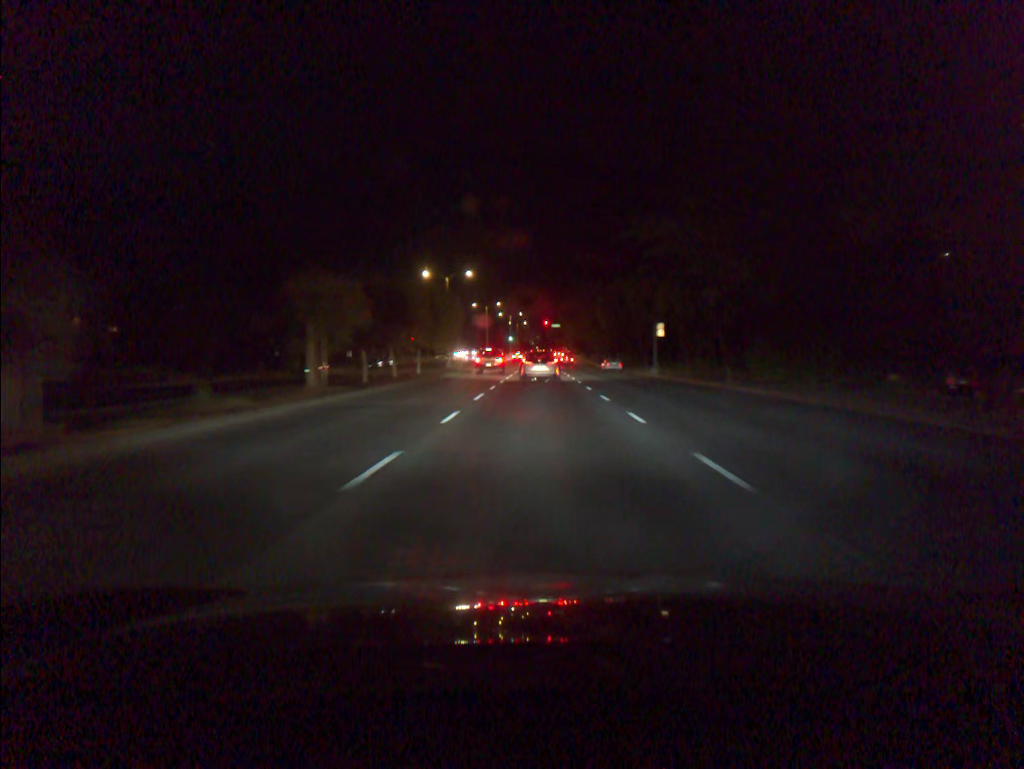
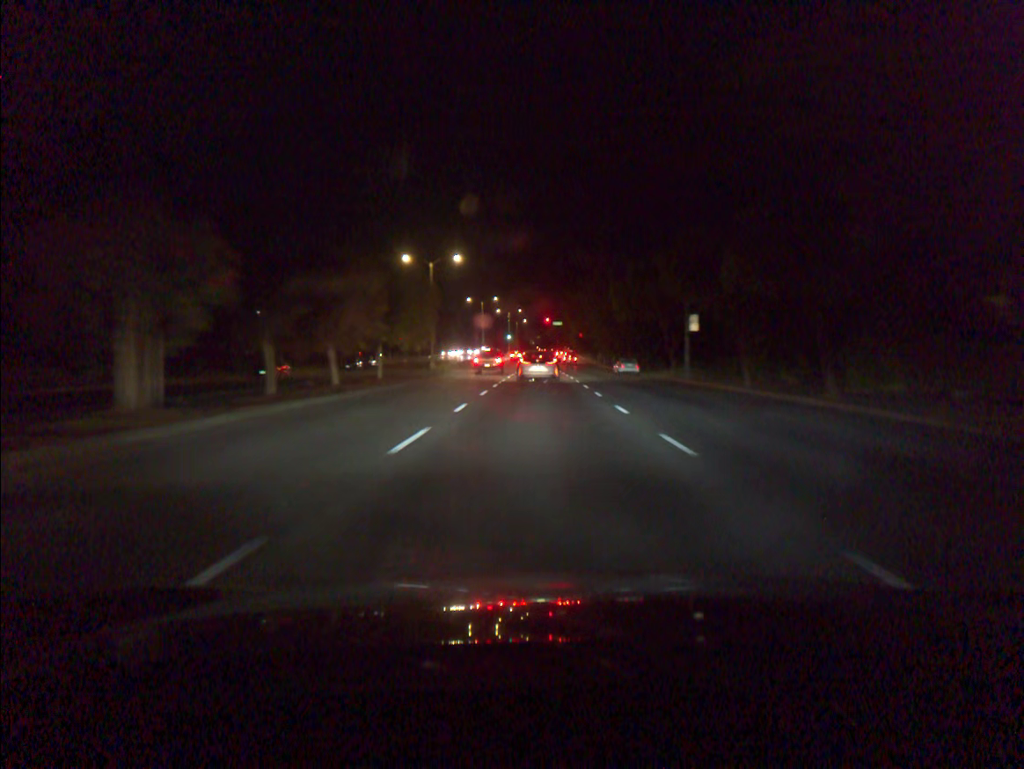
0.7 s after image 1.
(0.0, +12.1) m; 0°
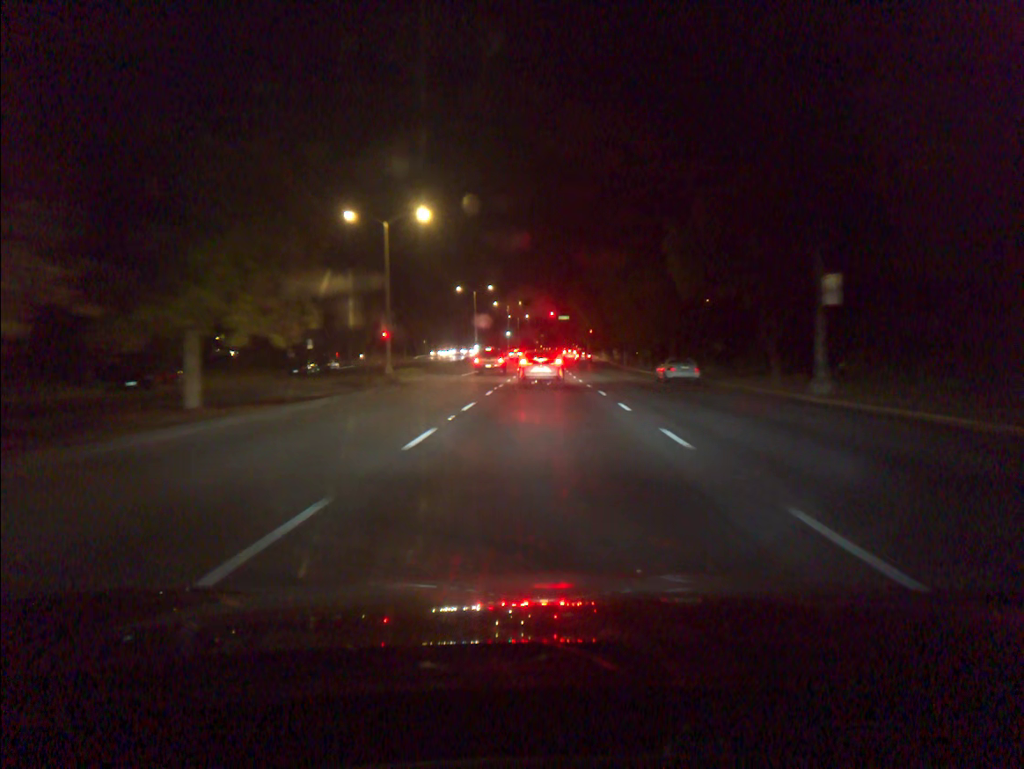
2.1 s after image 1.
(0.0, +20.6) m; 0°
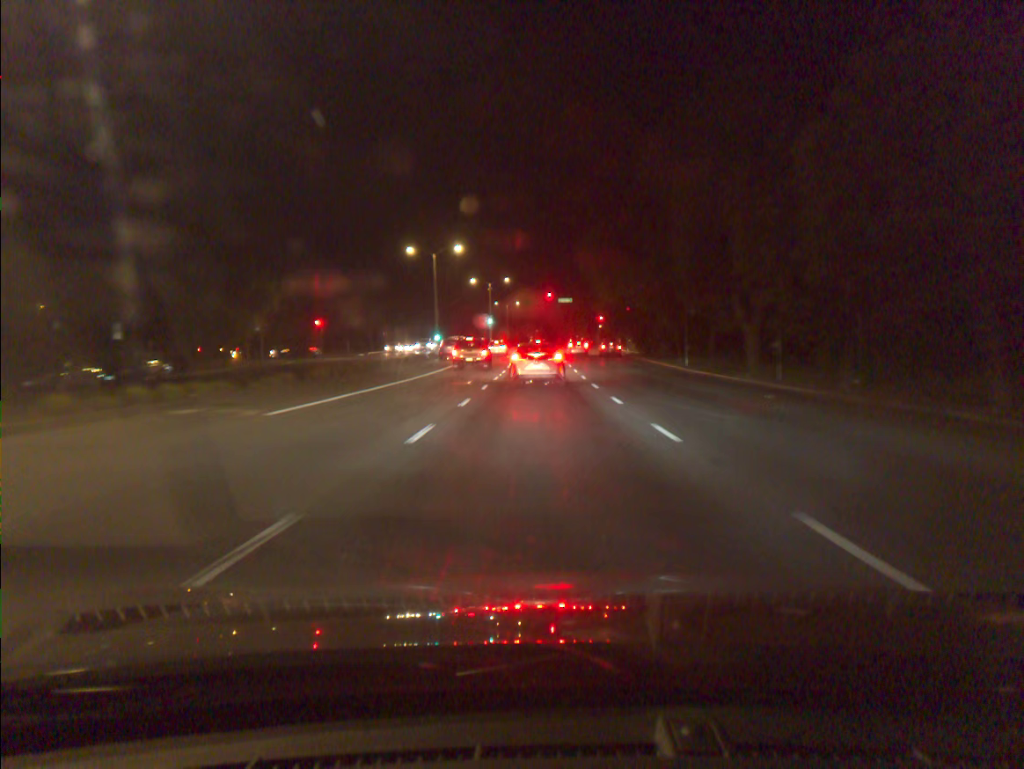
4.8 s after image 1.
(+0.2, +36.1) m; +1°
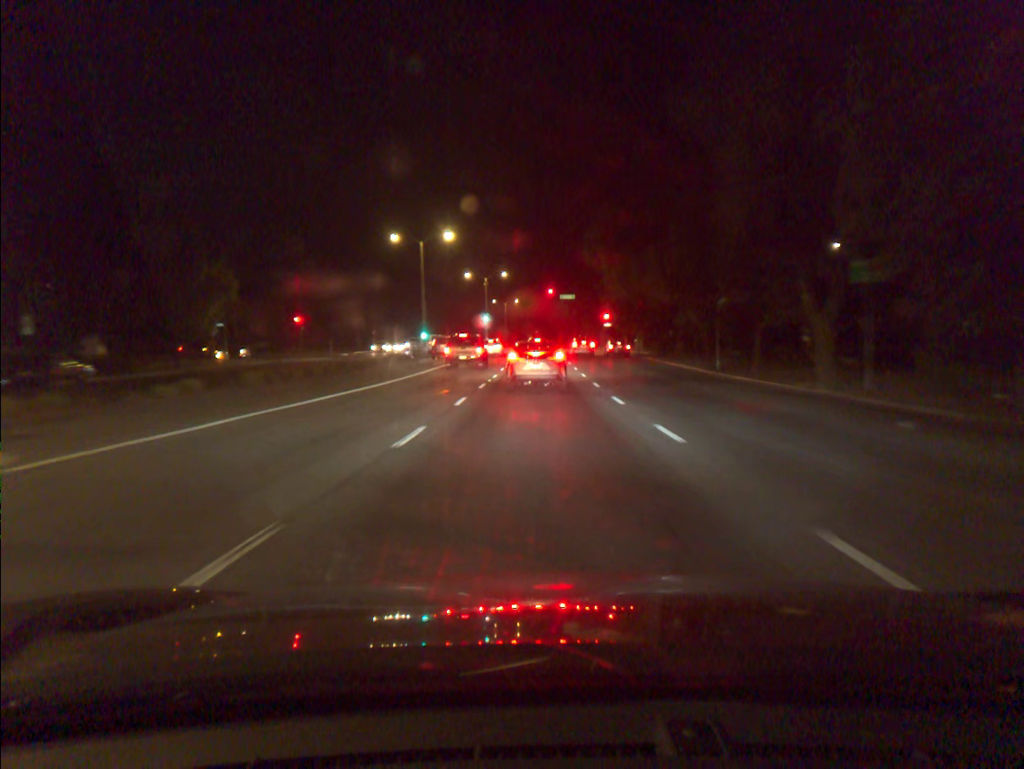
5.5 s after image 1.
(0.0, +7.8) m; 0°
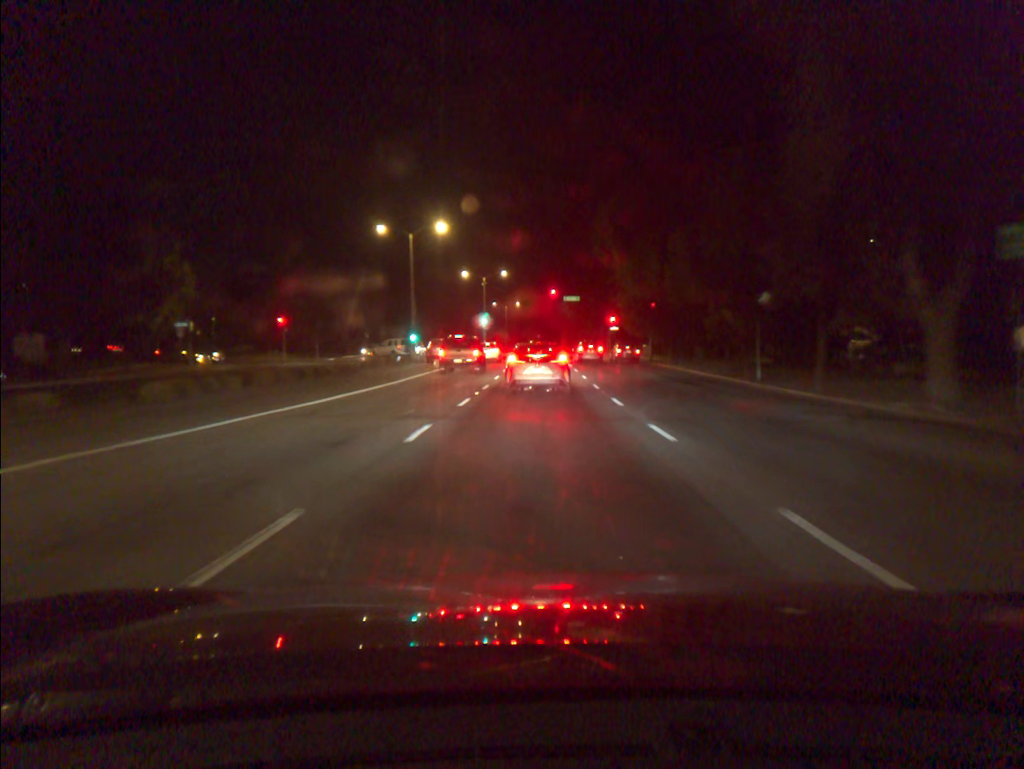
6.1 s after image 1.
(0.0, +6.5) m; 0°
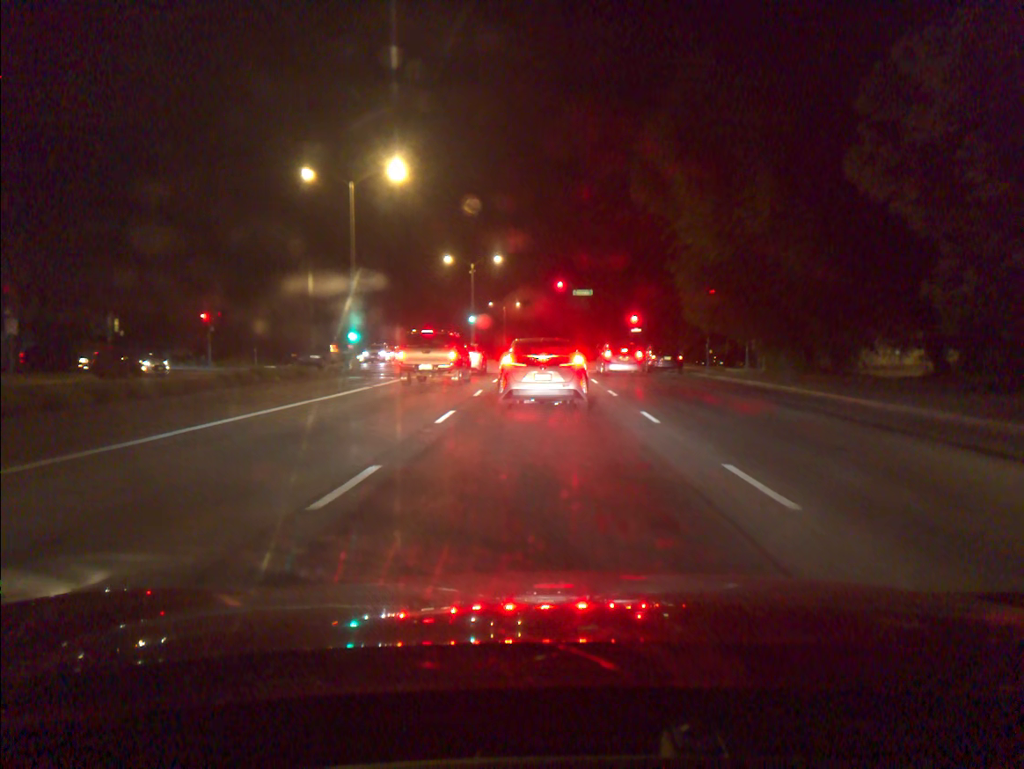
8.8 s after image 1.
(-0.1, +19.3) m; 0°
